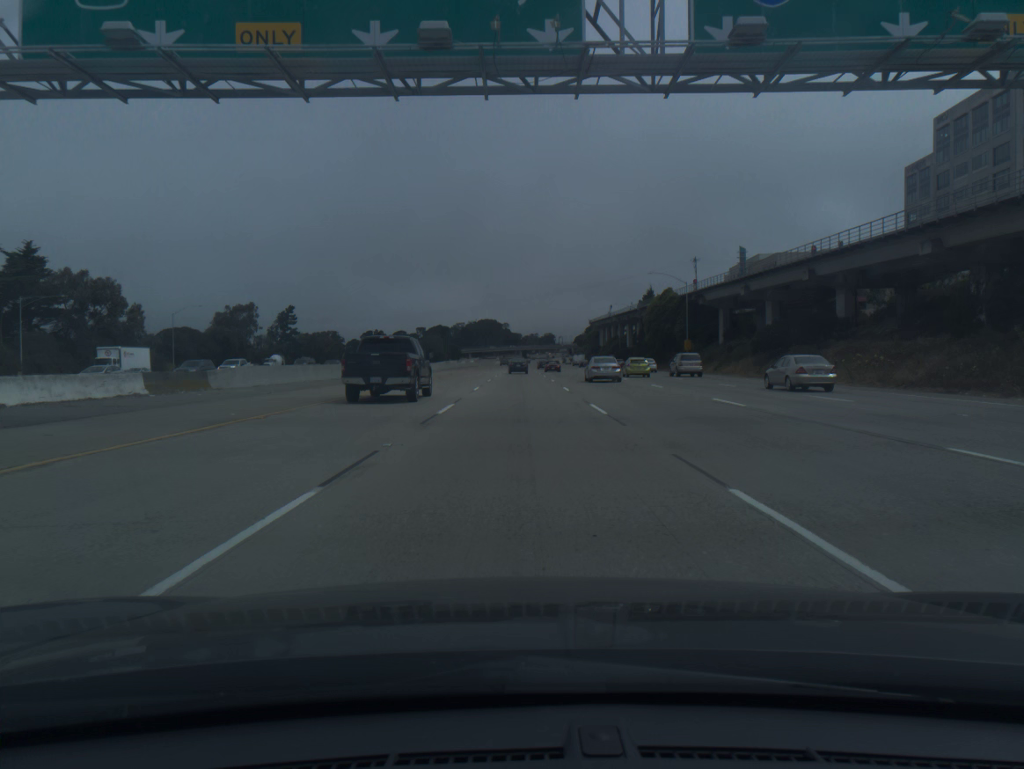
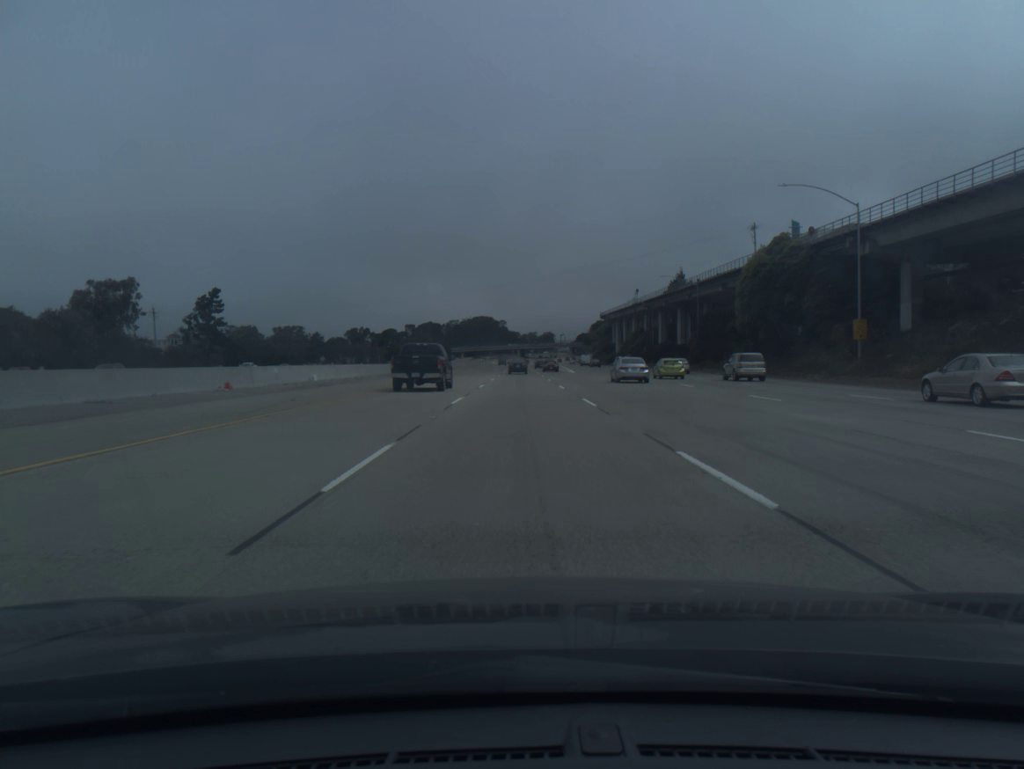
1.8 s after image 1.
(0.0, +54.3) m; 0°
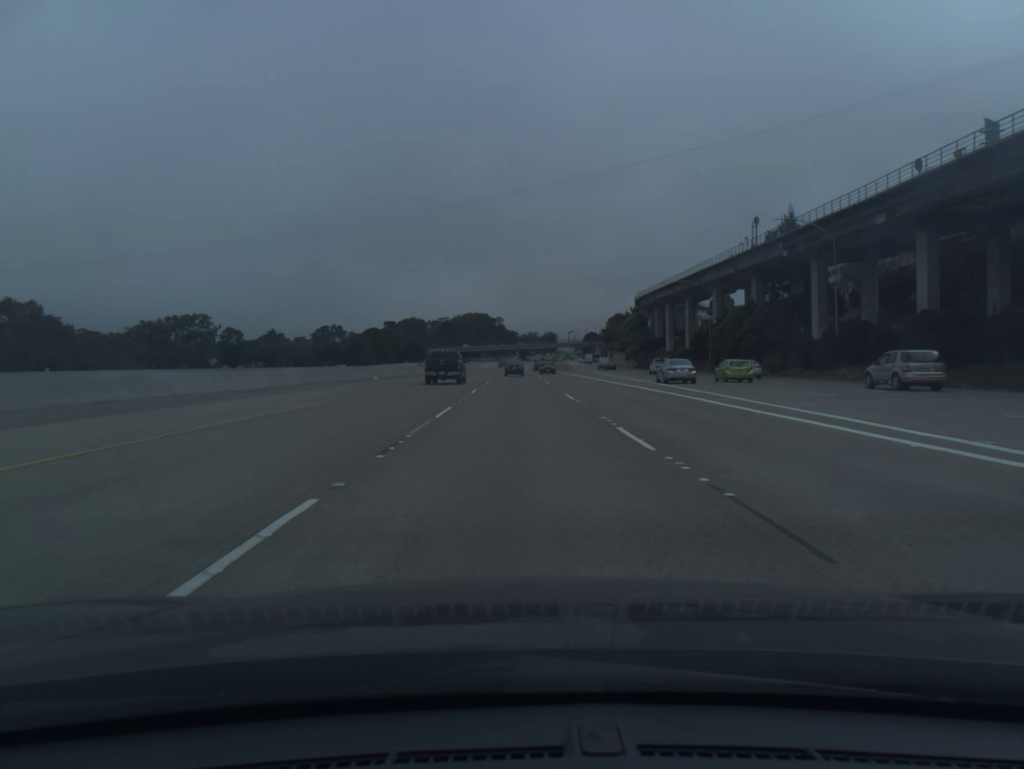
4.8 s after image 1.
(+0.2, +92.0) m; 0°
